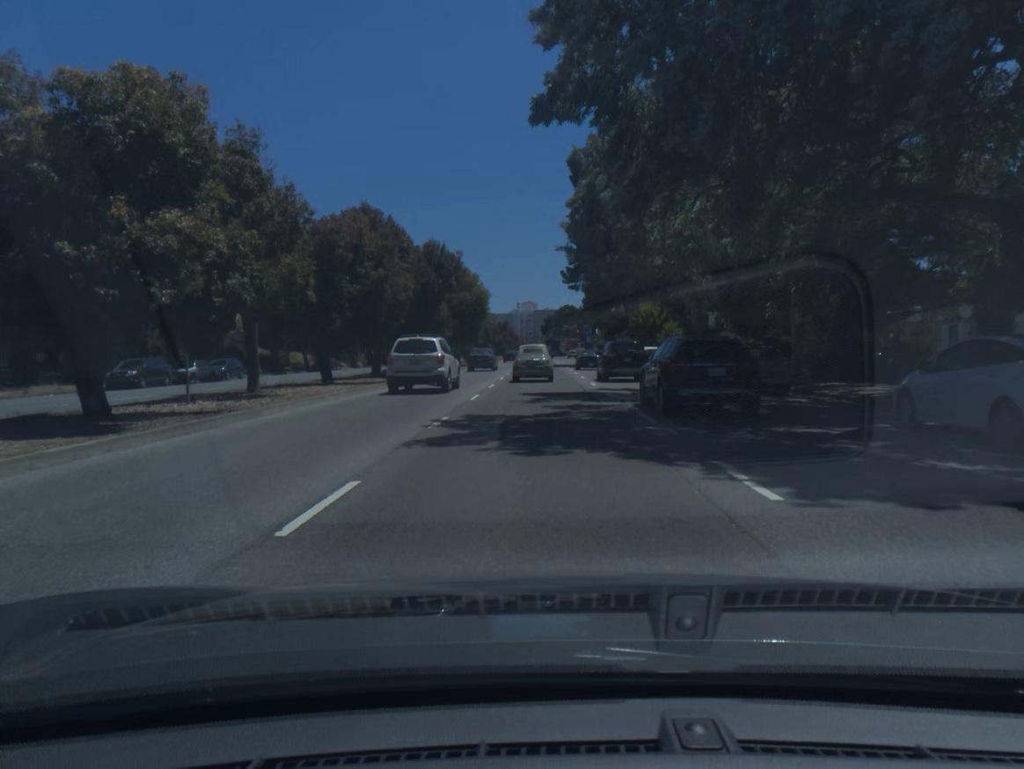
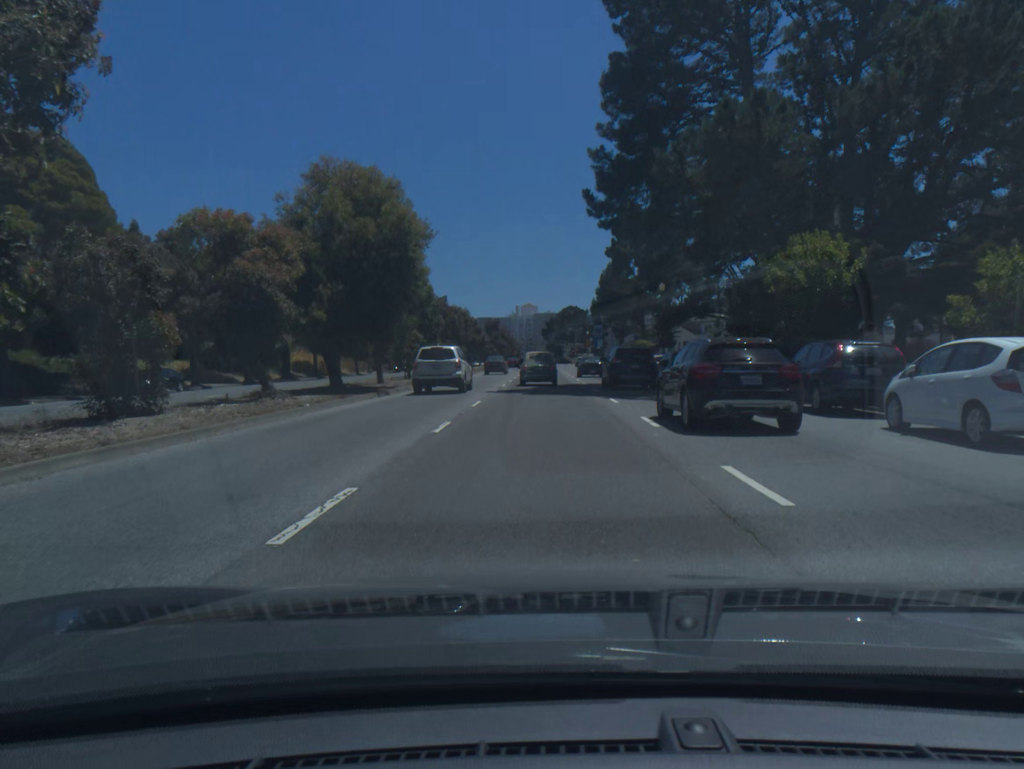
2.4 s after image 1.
(-0.1, +36.3) m; 0°
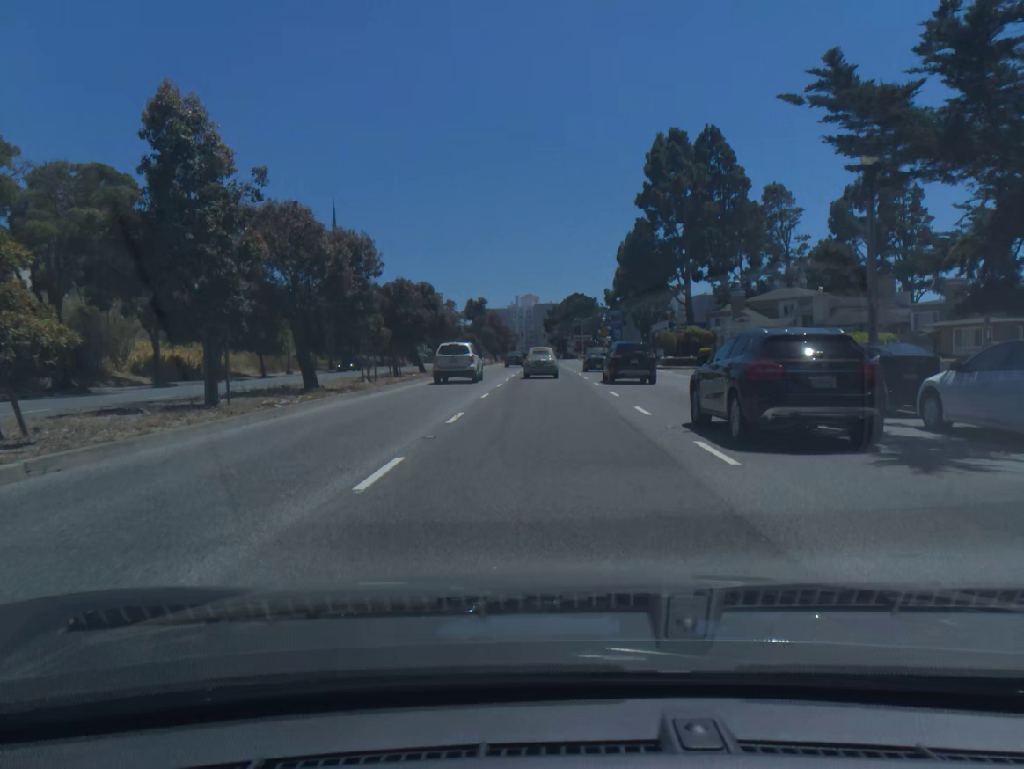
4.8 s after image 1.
(-0.1, +34.6) m; 0°
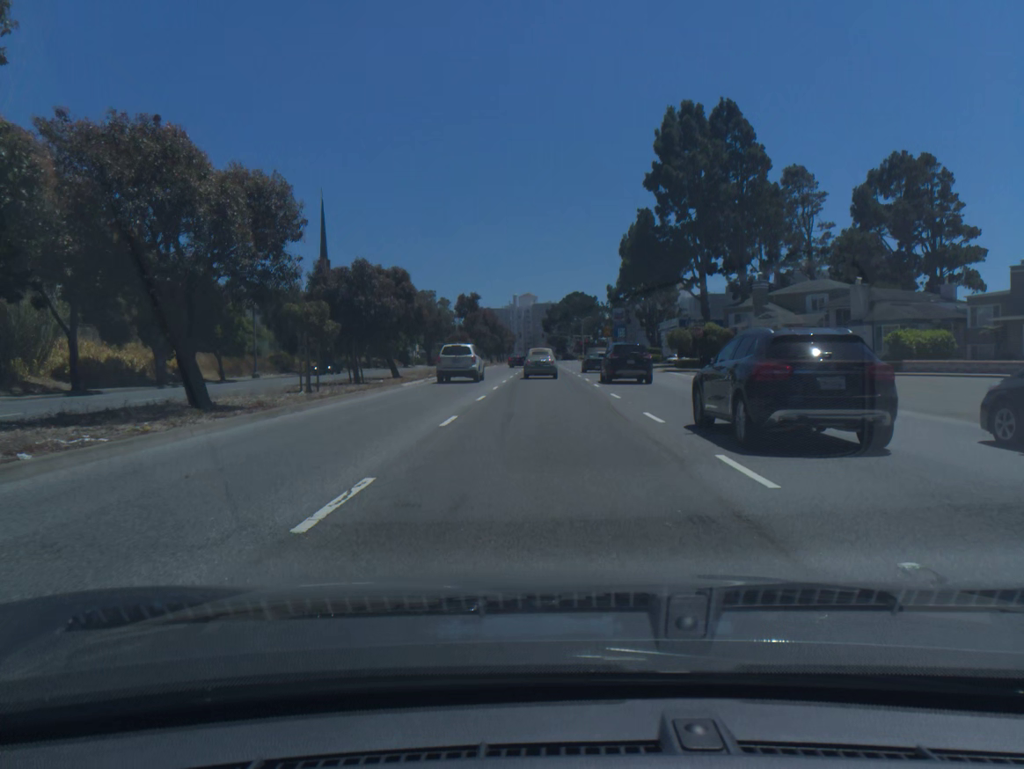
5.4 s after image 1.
(0.0, +8.3) m; 0°
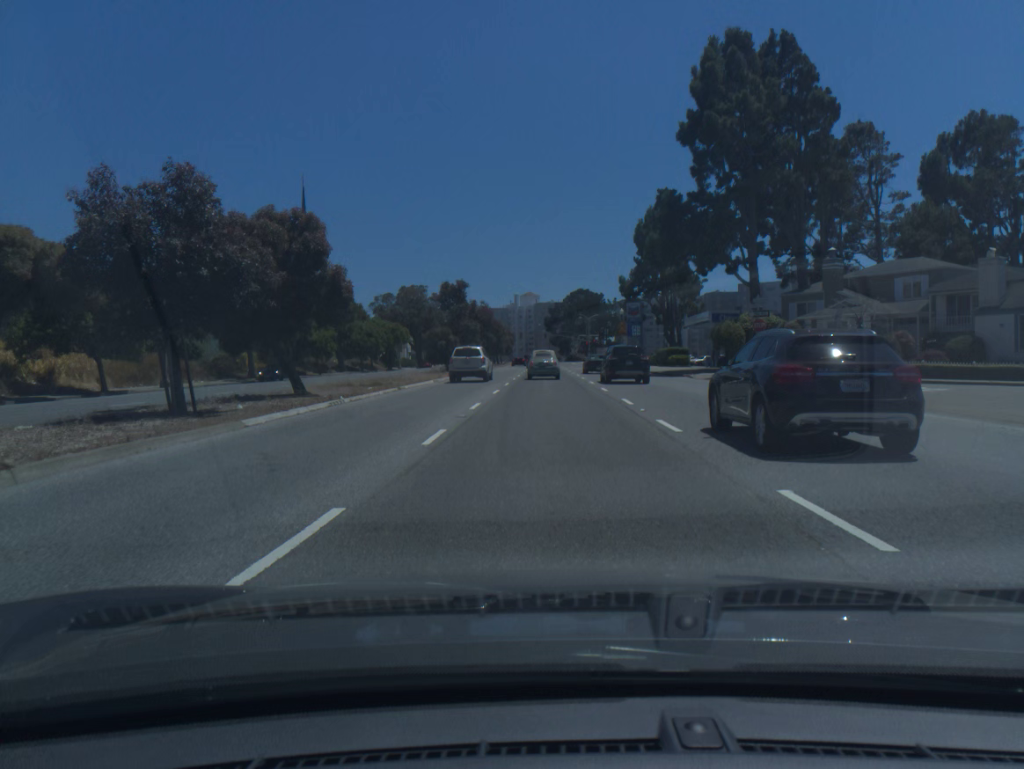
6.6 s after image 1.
(0.0, +16.3) m; 0°
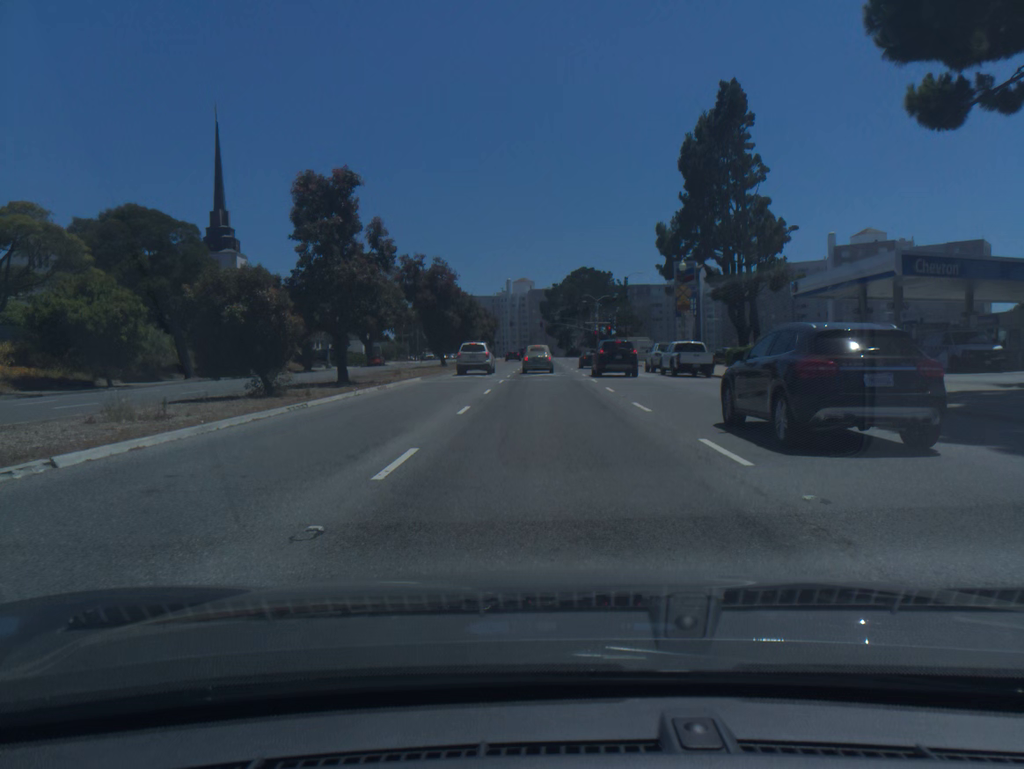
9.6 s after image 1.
(0.0, +39.7) m; 0°
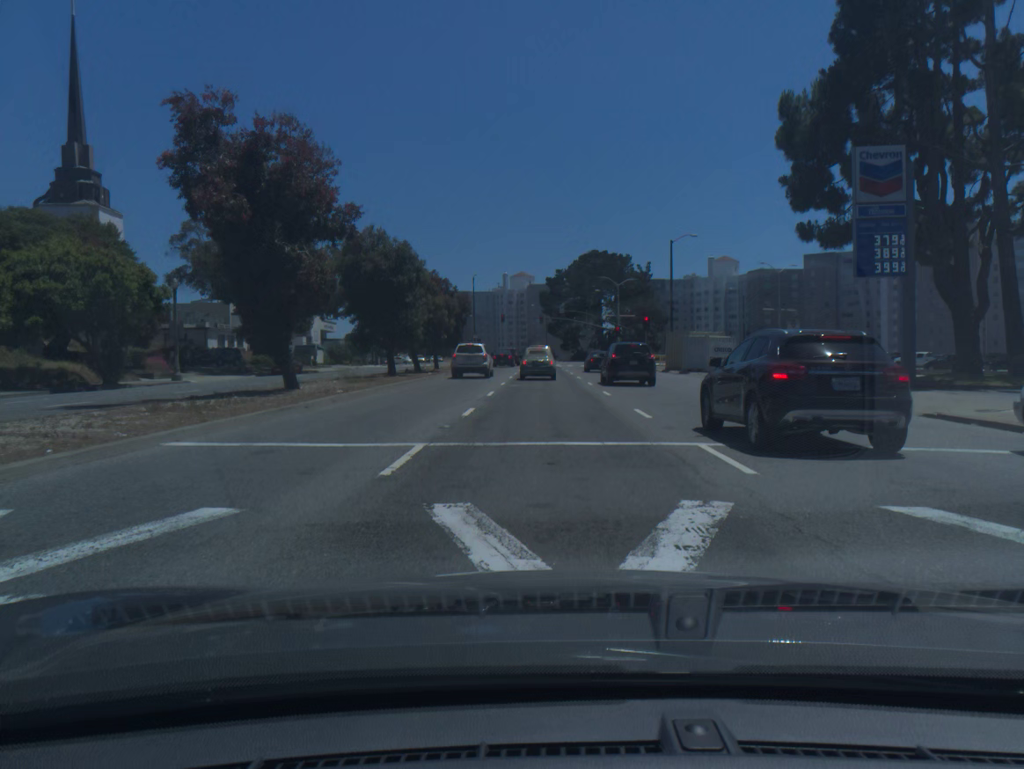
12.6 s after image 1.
(-0.1, +36.8) m; 0°
